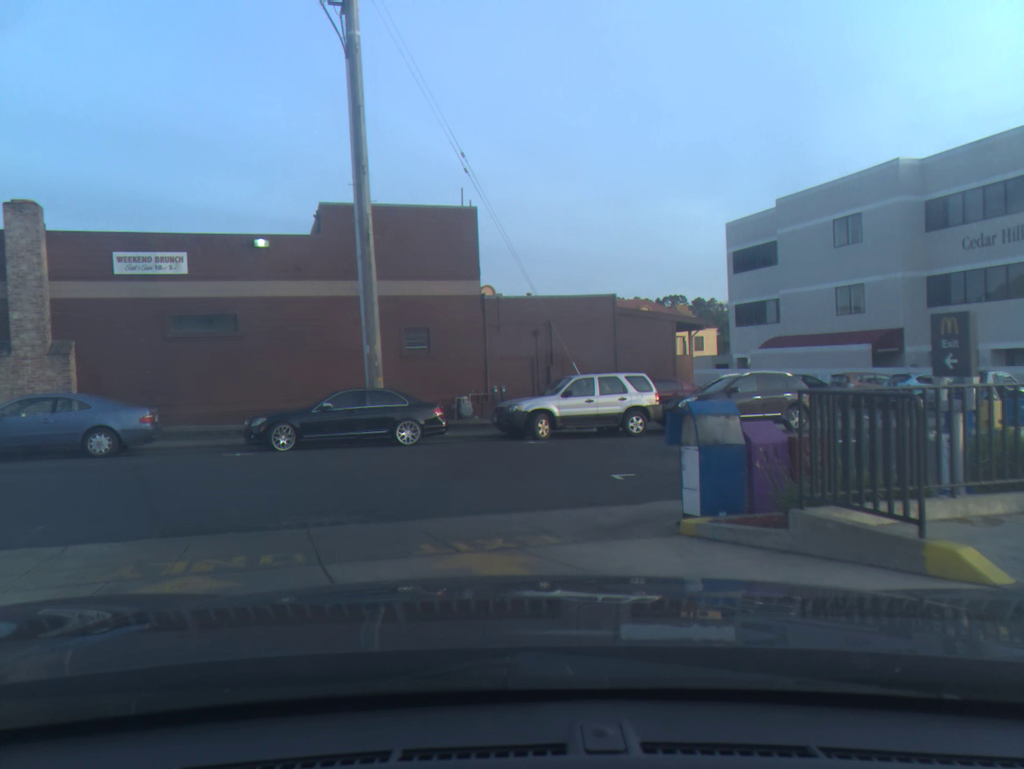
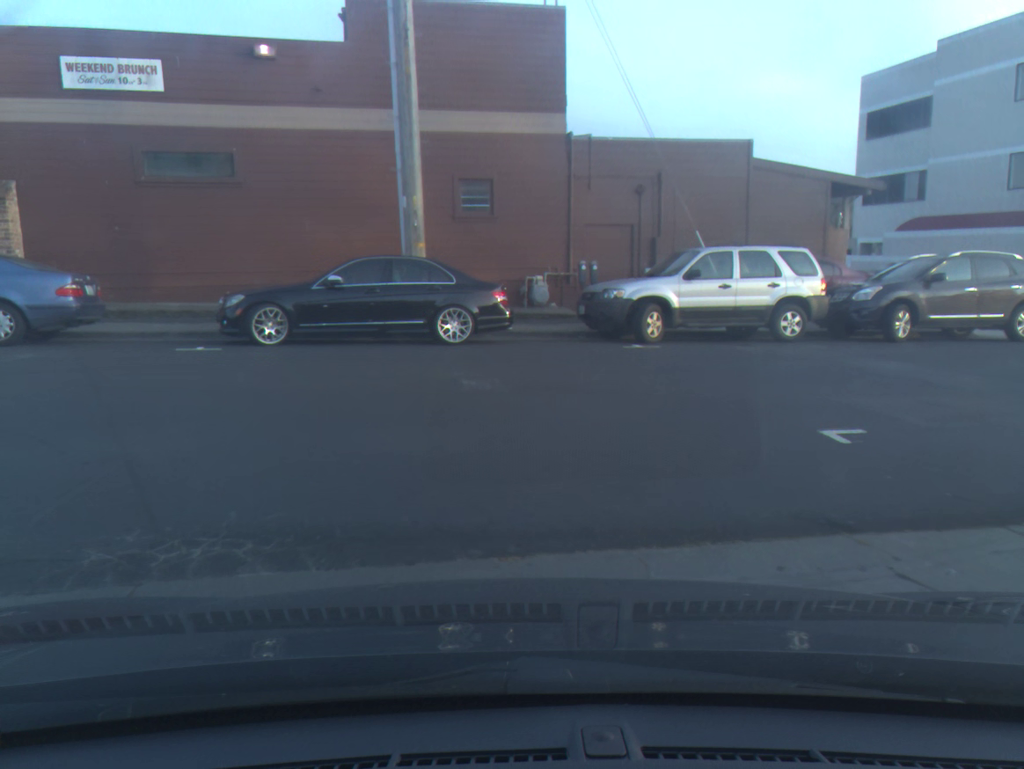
(-0.1, +6.0) m; -6°
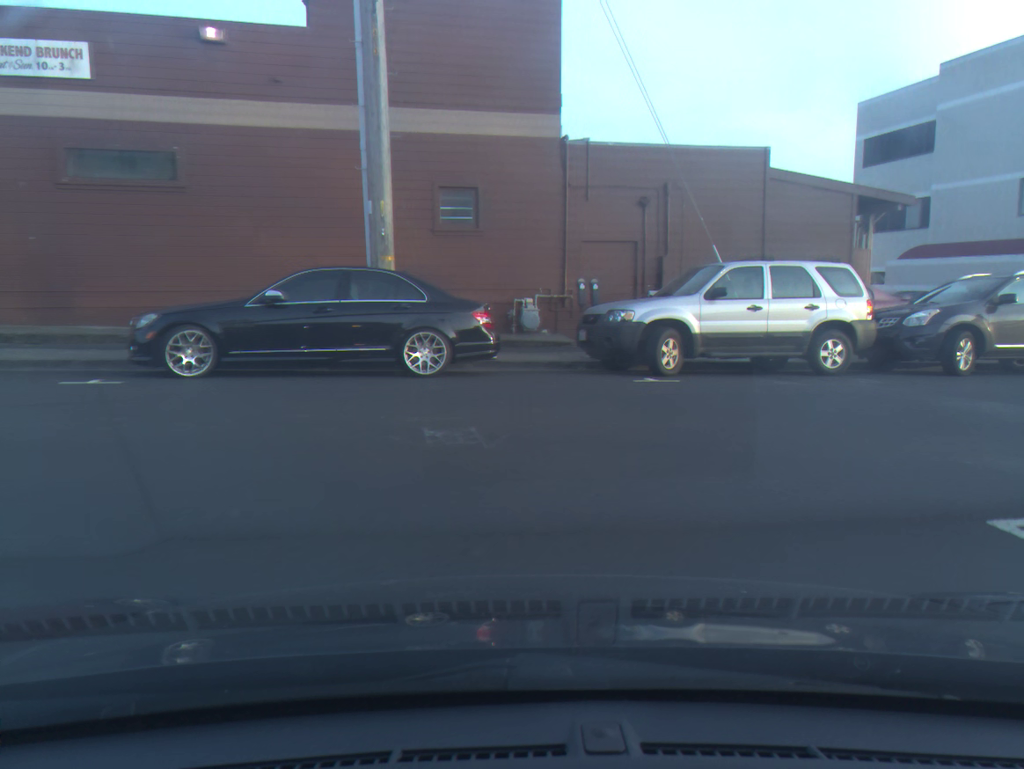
(+0.2, +2.5) m; +13°
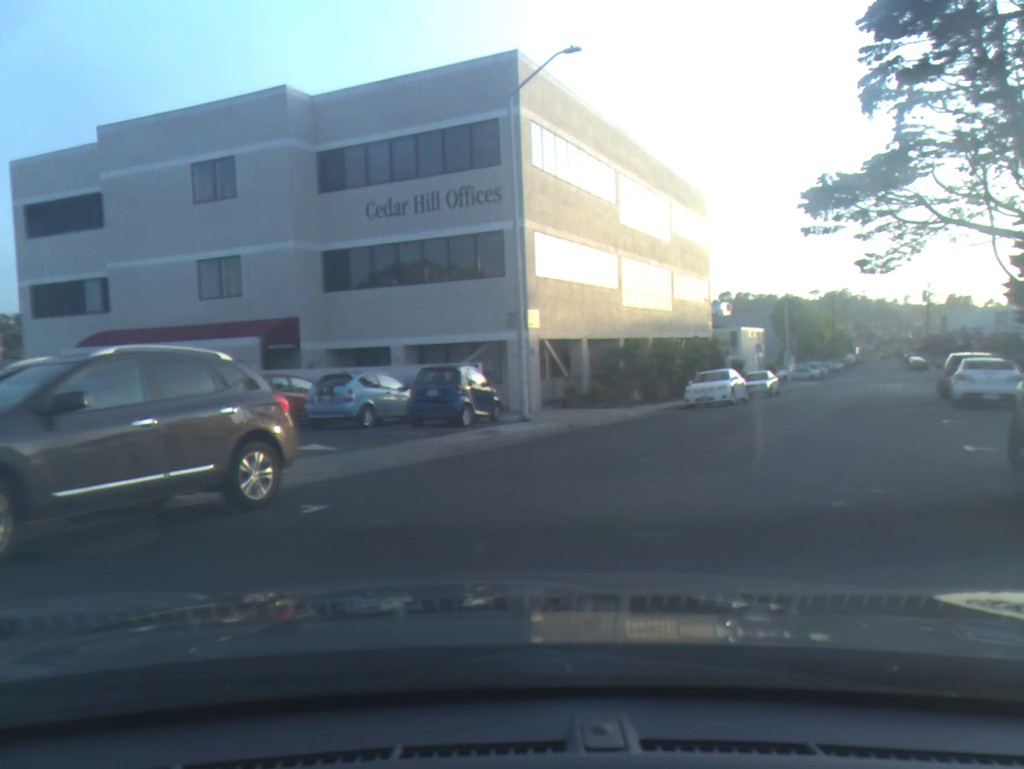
(+3.8, +5.8) m; +51°
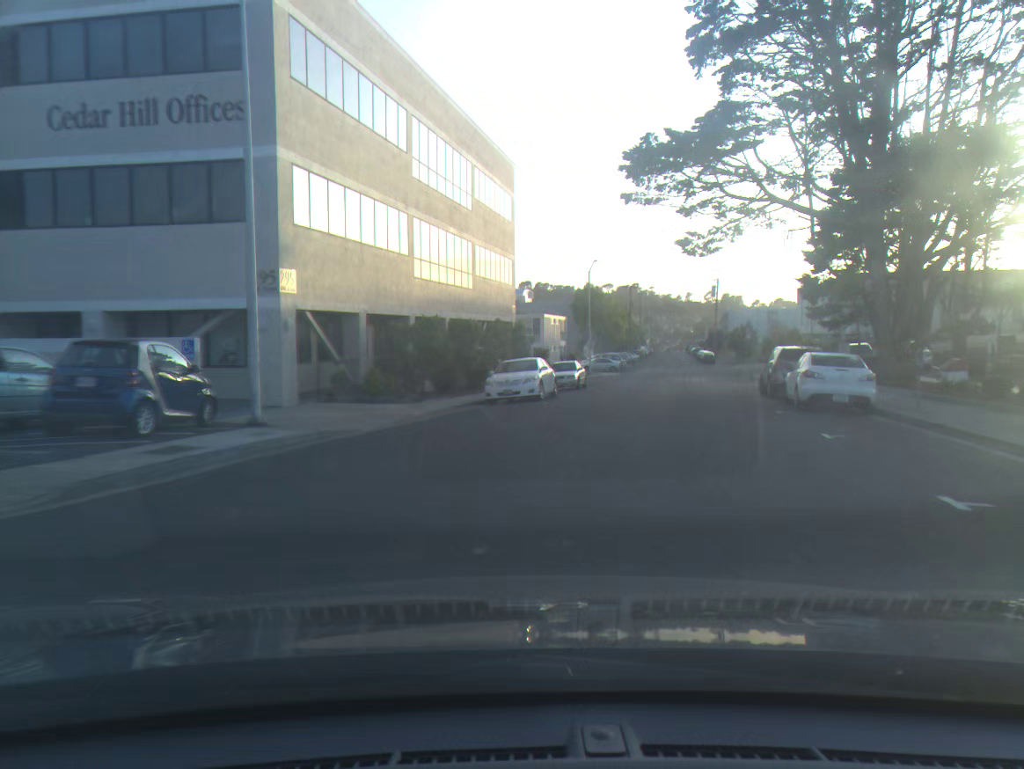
(+0.5, +5.9) m; +11°
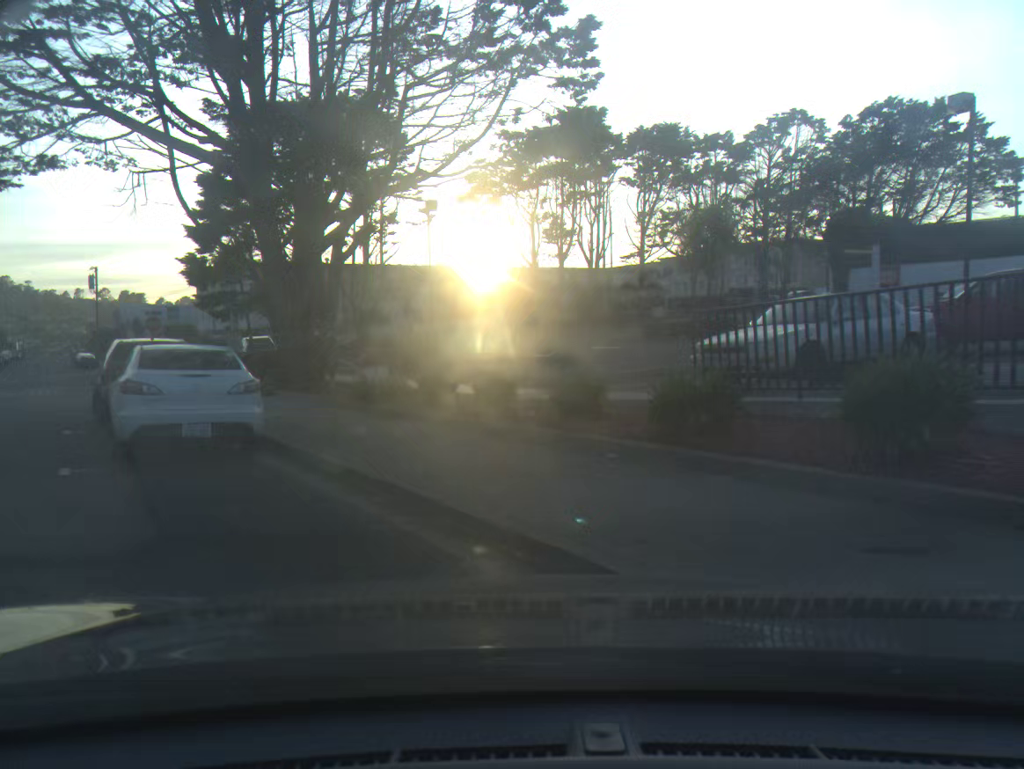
(+3.6, +8.8) m; +34°
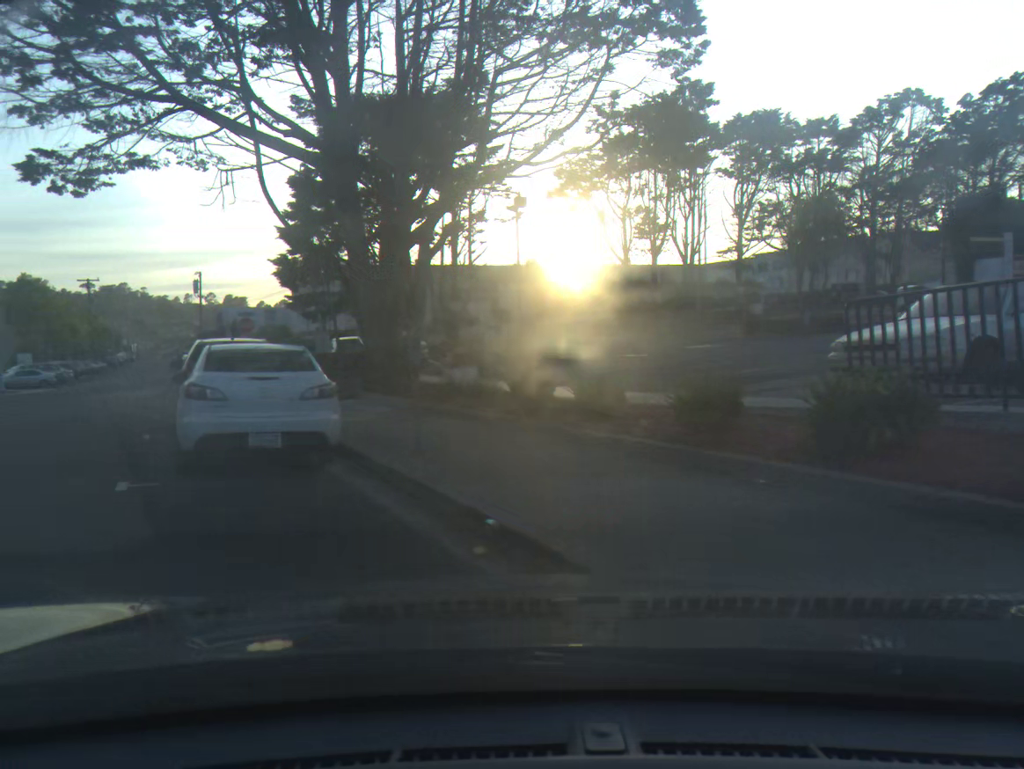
(-0.2, +1.5) m; -12°
